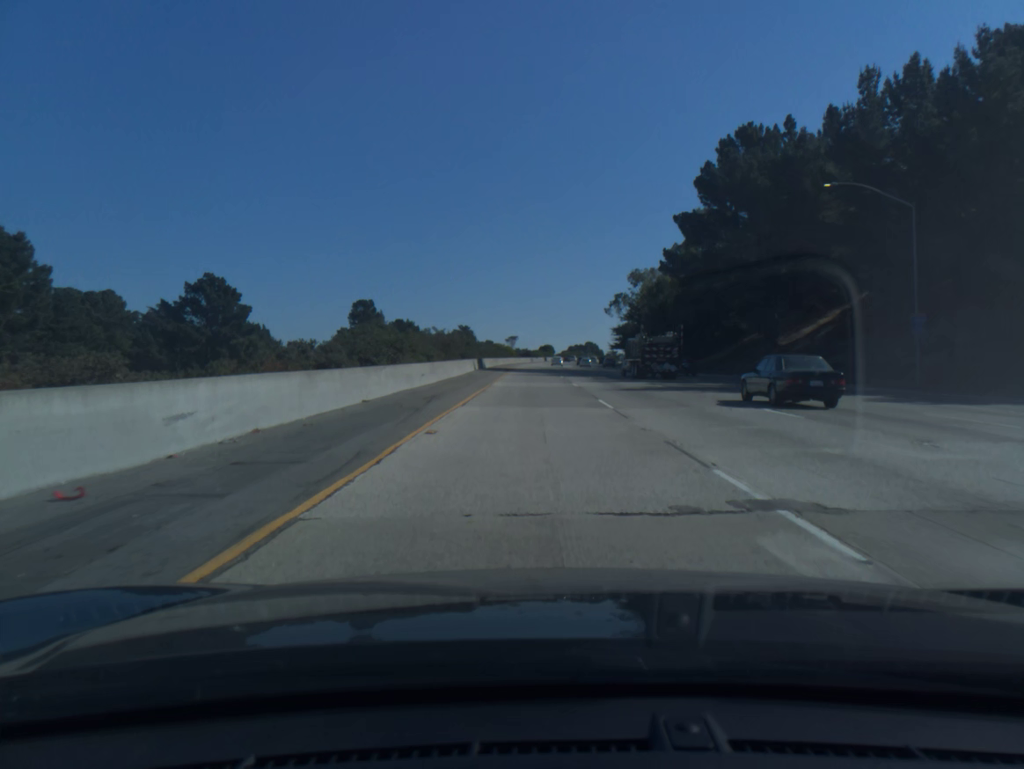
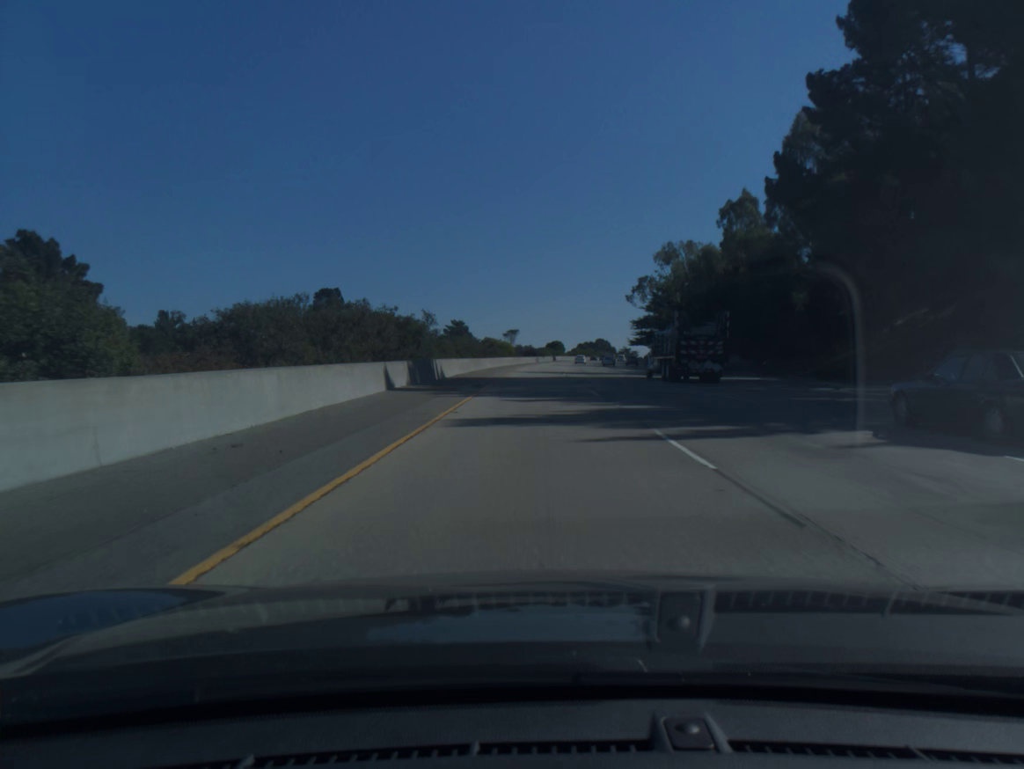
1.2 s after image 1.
(-0.1, +40.0) m; 0°
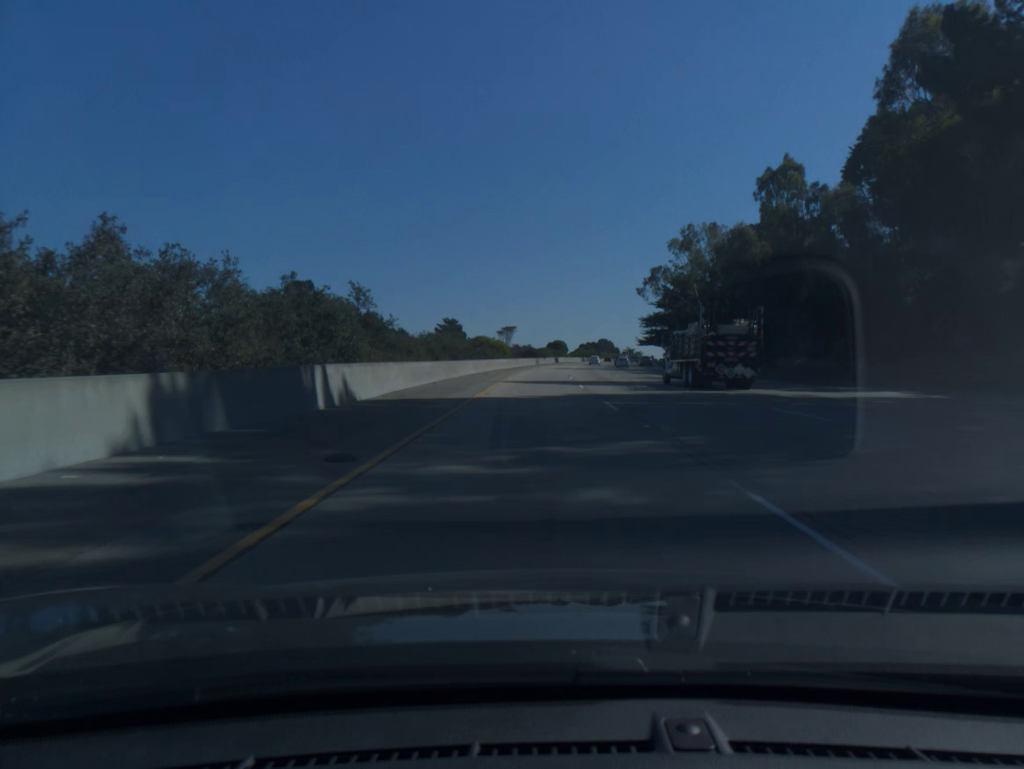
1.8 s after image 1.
(0.0, +20.0) m; 0°
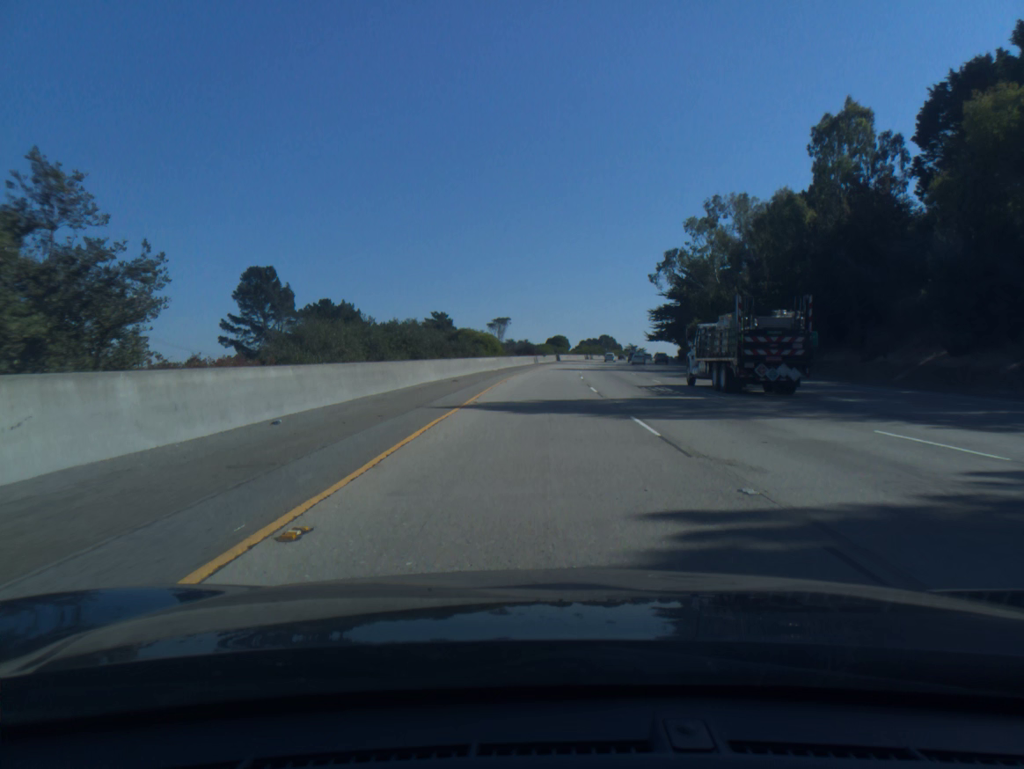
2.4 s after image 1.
(0.0, +20.1) m; 0°
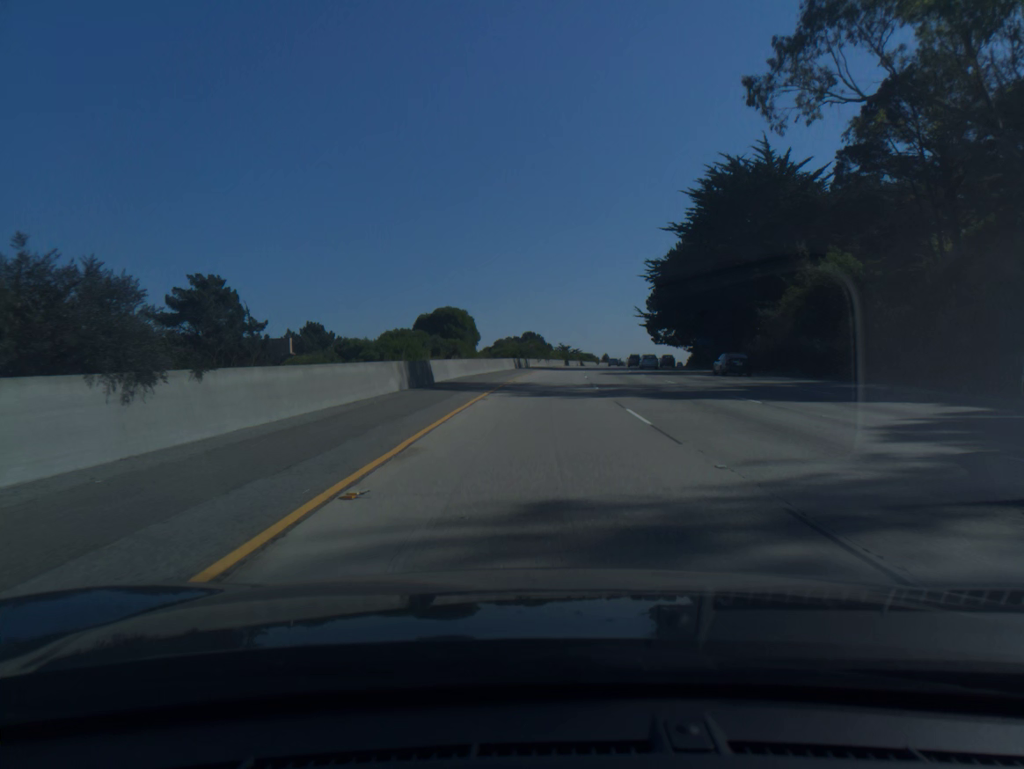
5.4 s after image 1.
(+4.6, +100.4) m; +6°
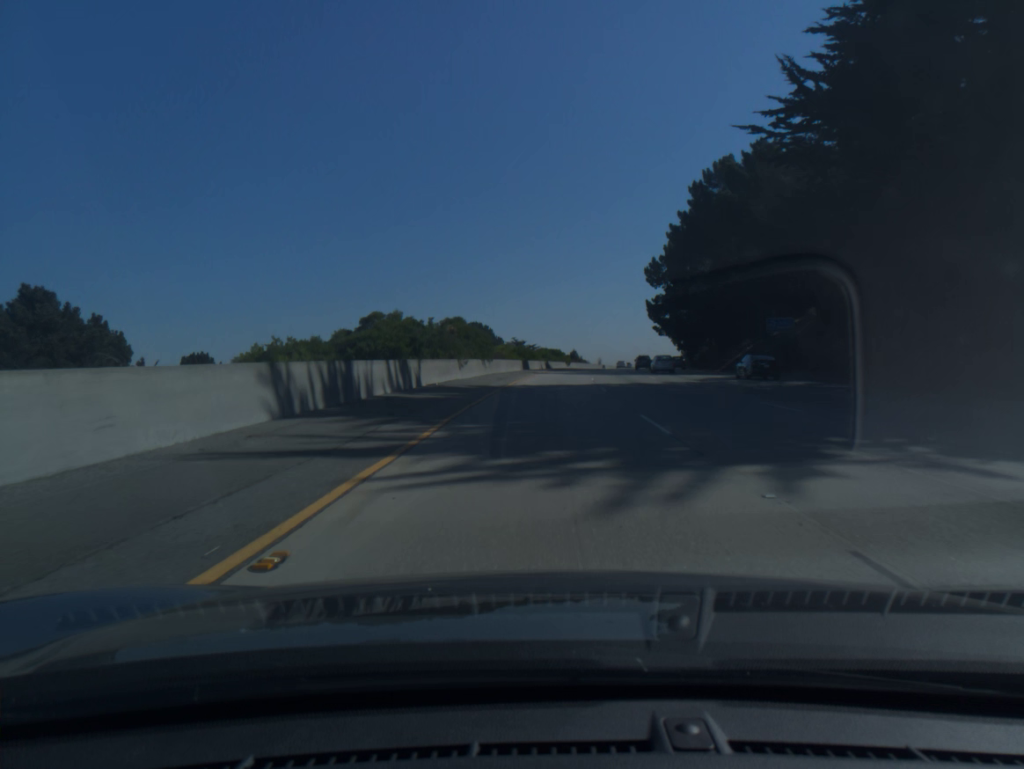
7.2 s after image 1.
(+1.7, +60.3) m; +3°
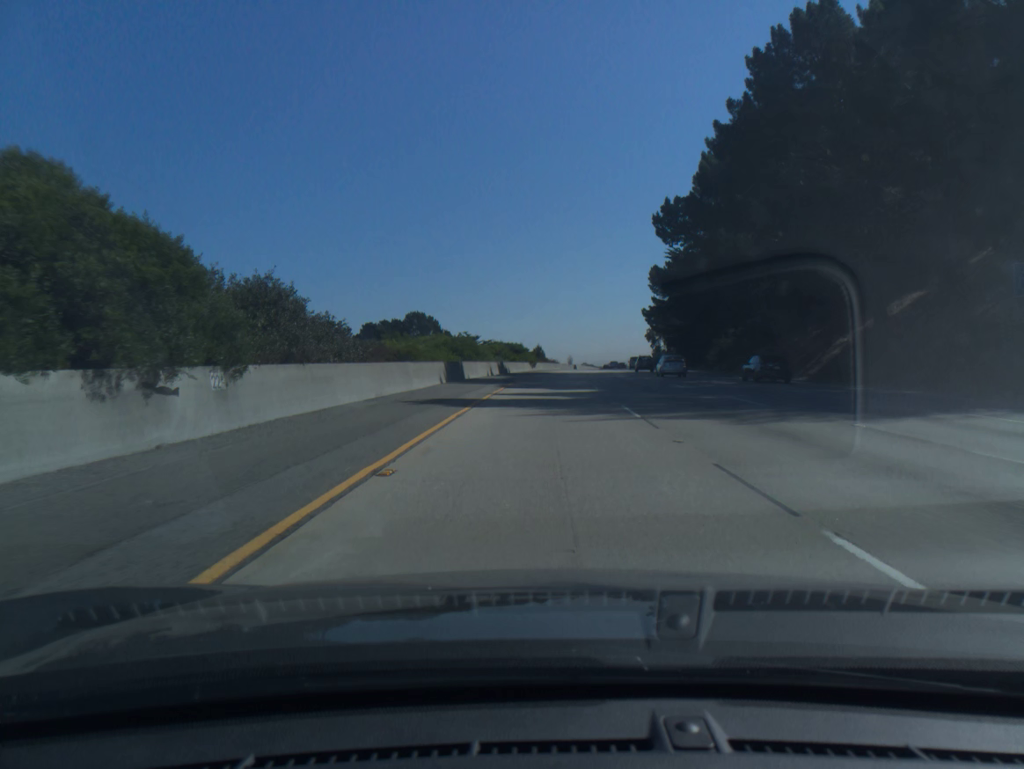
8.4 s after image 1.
(+1.0, +40.3) m; +3°
